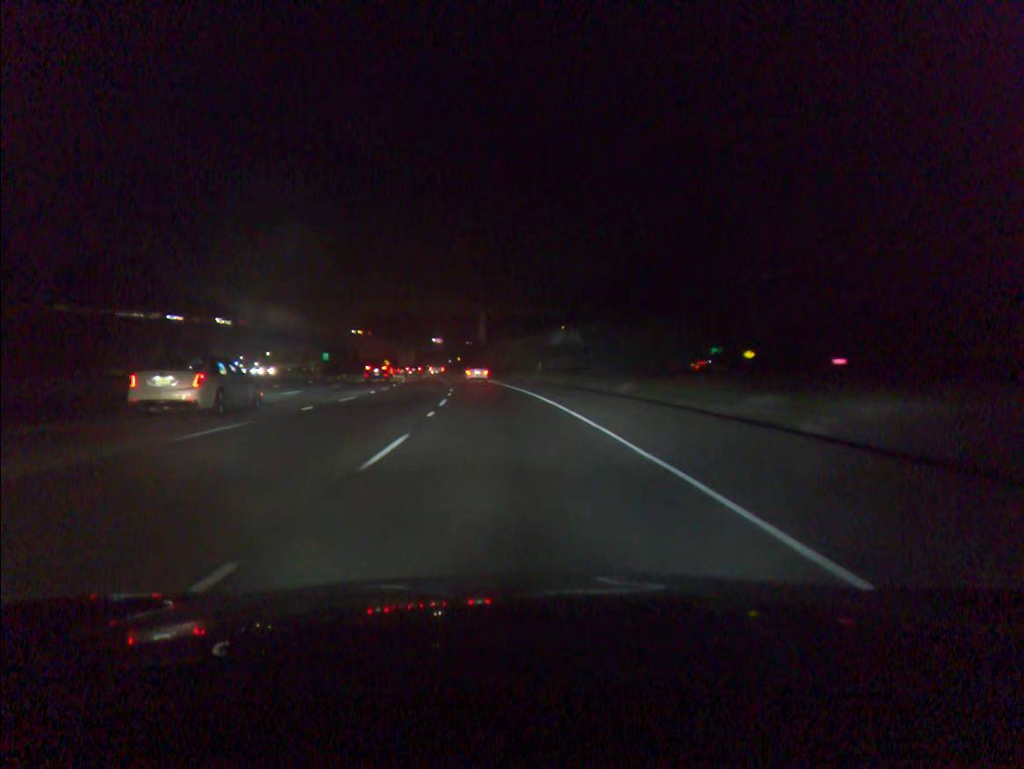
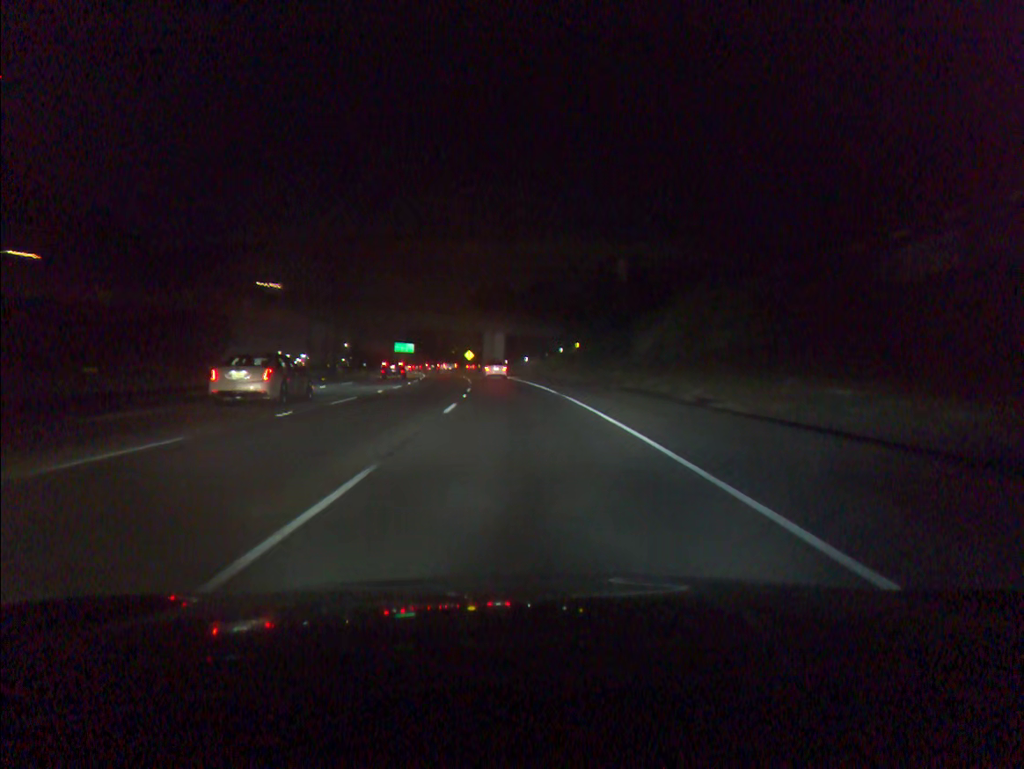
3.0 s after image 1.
(-5.7, +78.2) m; -9°
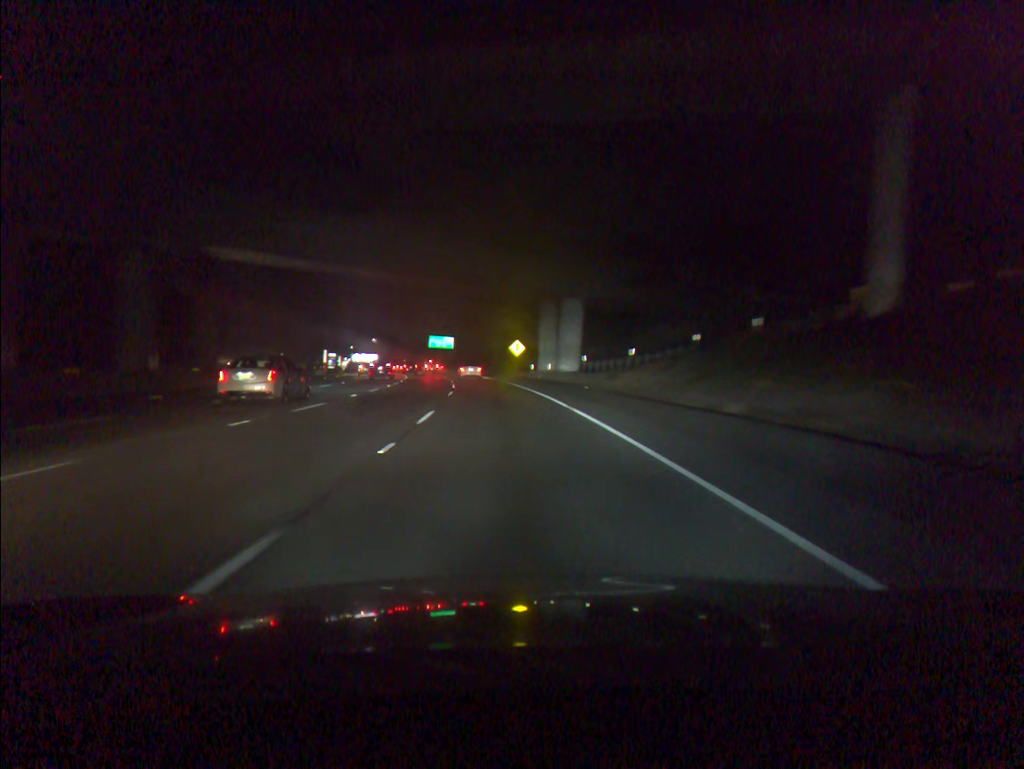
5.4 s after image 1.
(-2.3, +61.2) m; -4°
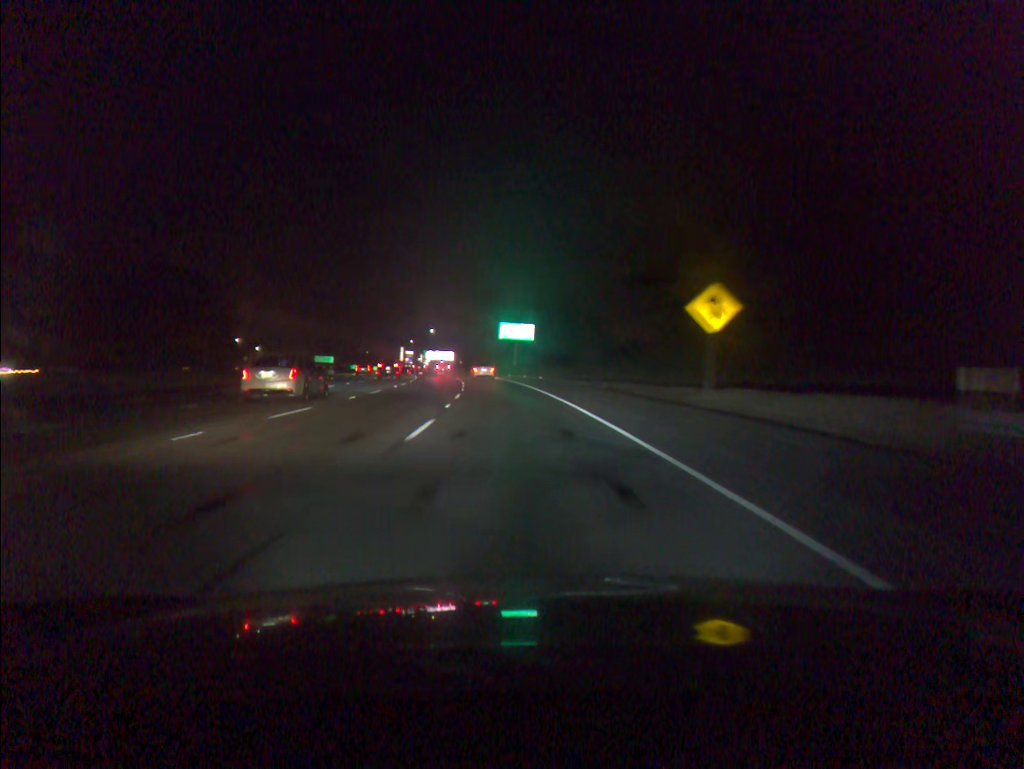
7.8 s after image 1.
(-3.7, +61.7) m; -6°
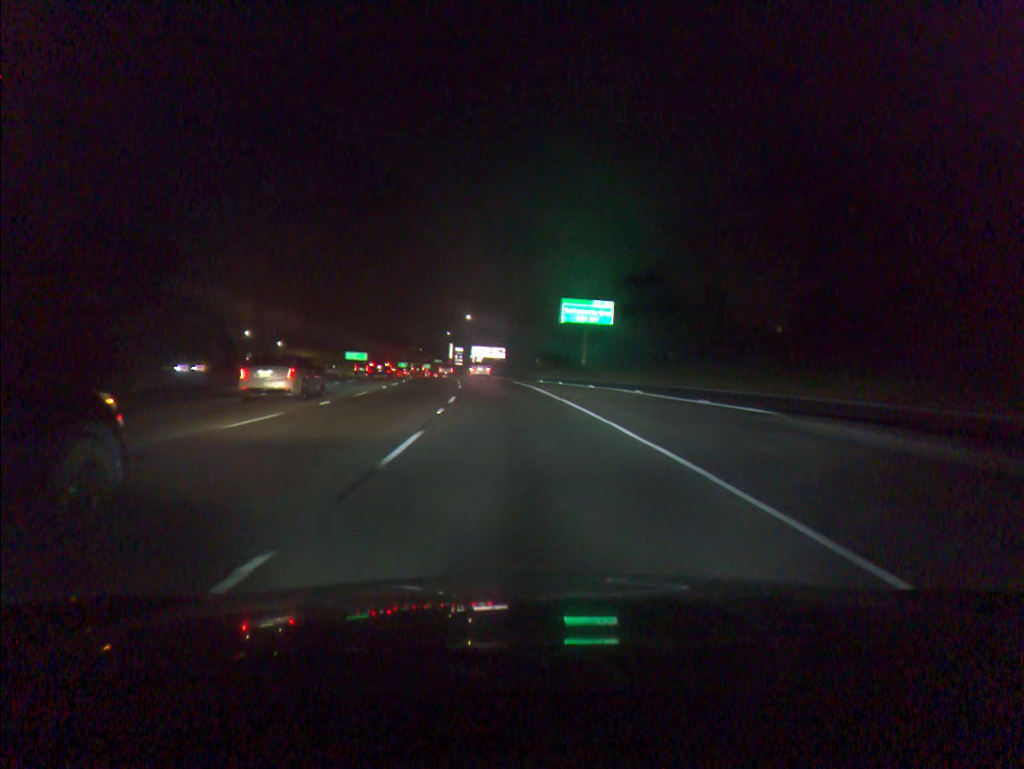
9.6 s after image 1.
(-1.7, +47.2) m; -4°
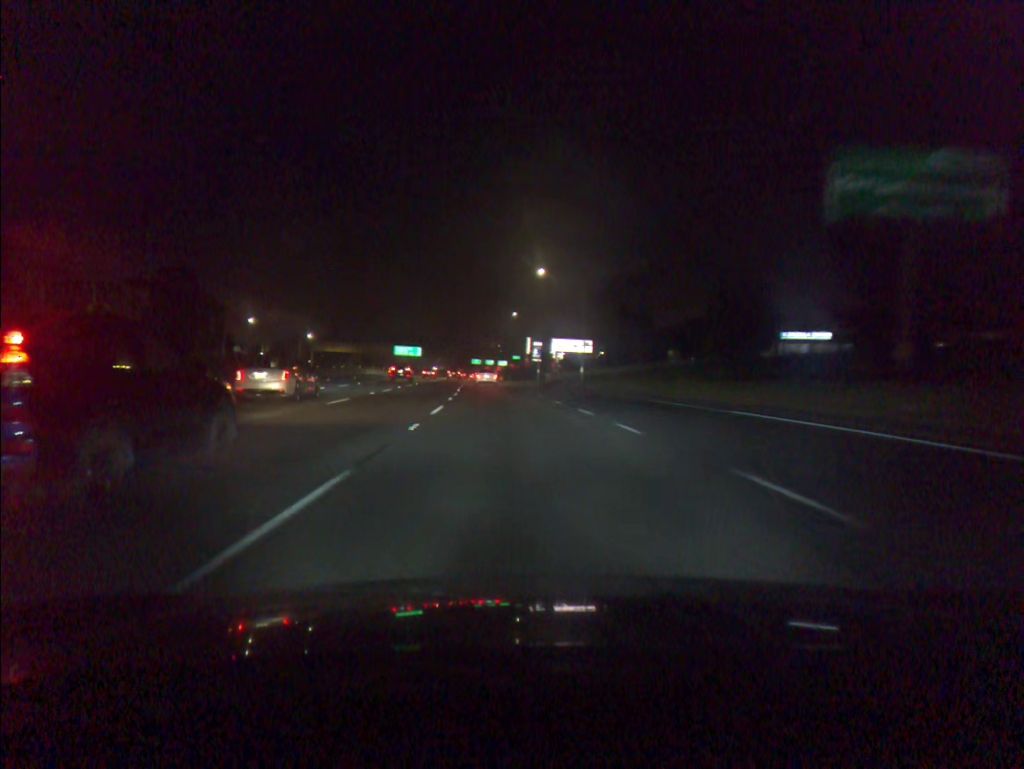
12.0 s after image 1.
(-3.2, +63.1) m; -6°
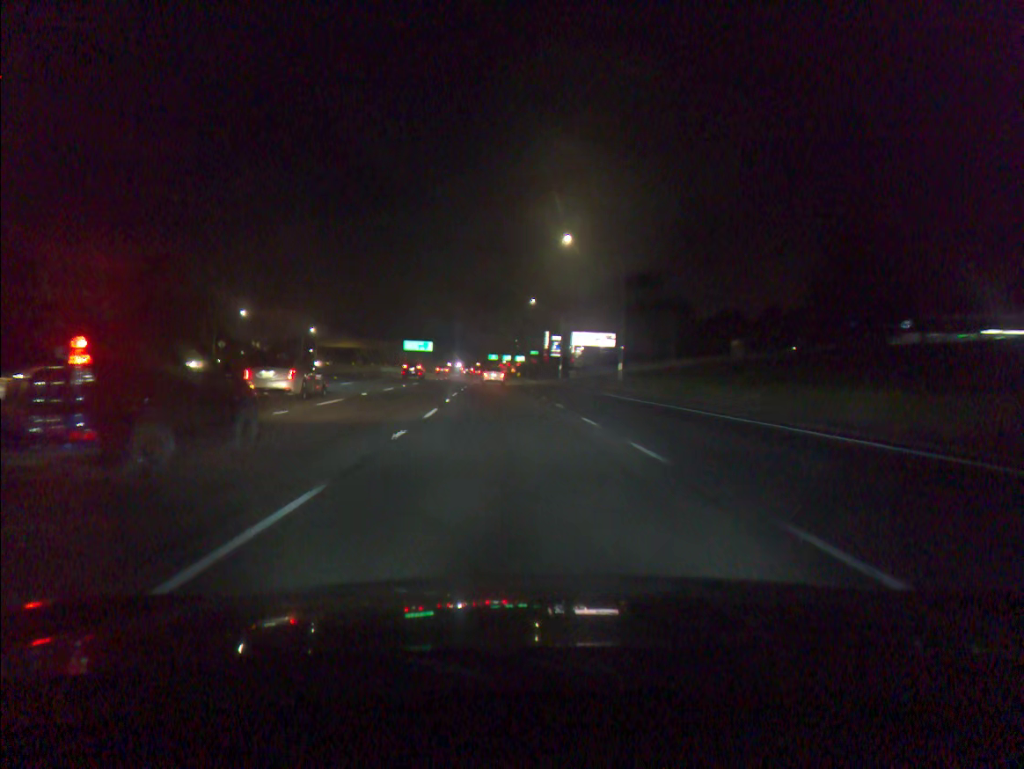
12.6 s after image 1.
(-0.2, +15.8) m; -1°
